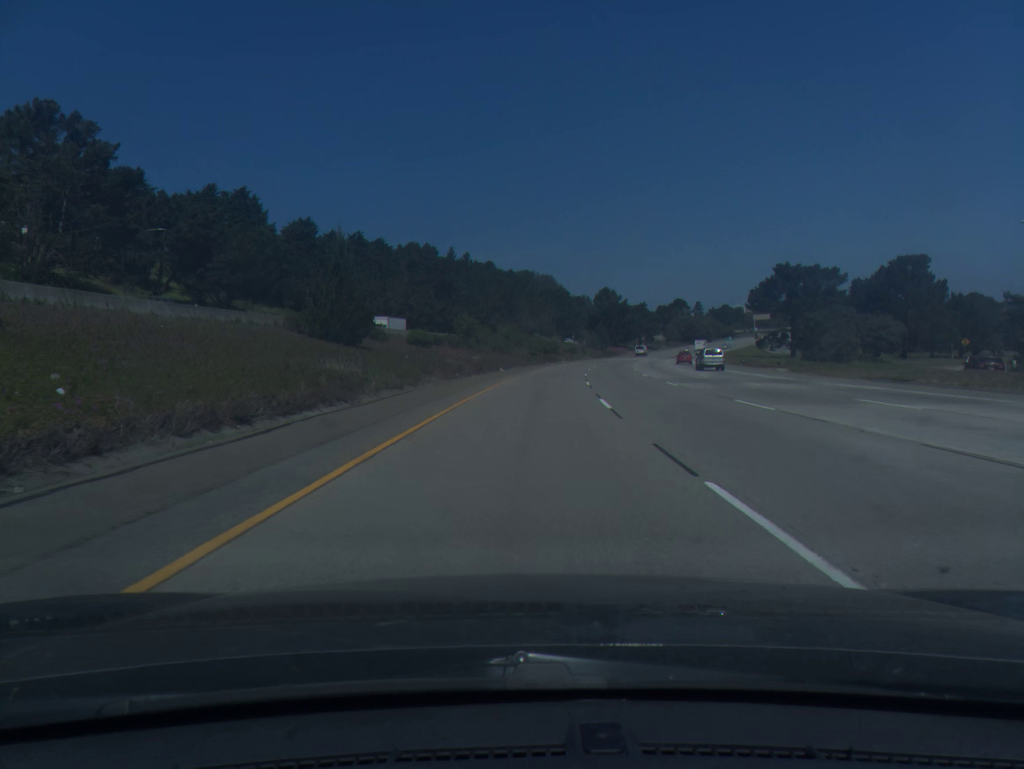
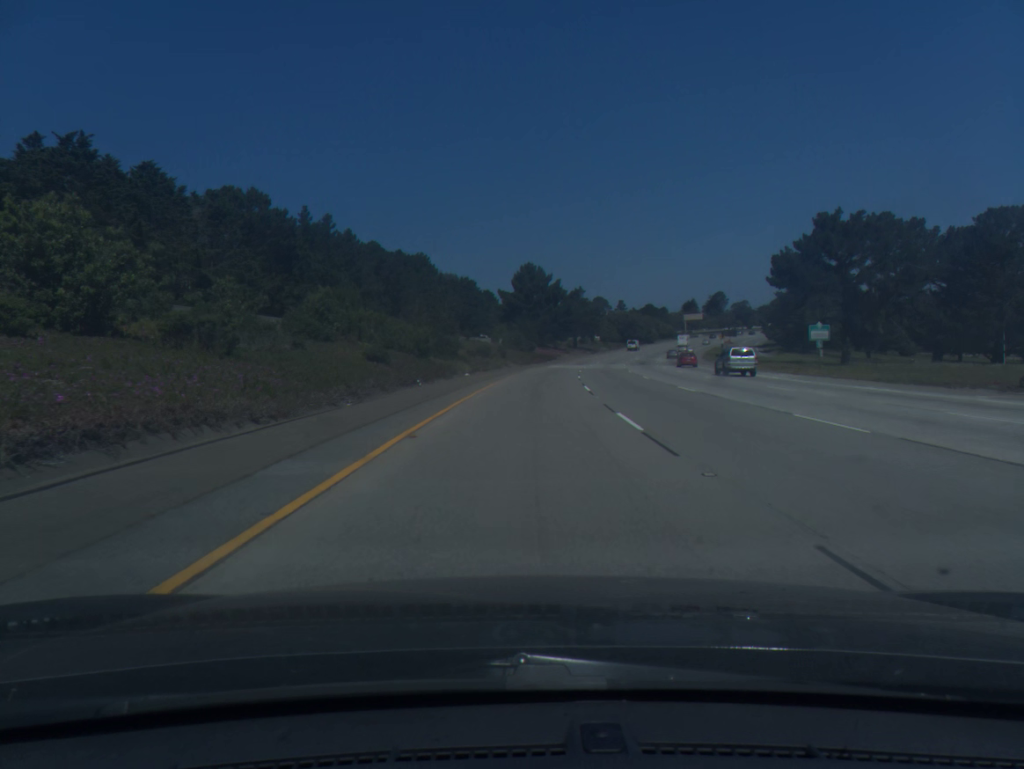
(+3.8, +64.1) m; +7°
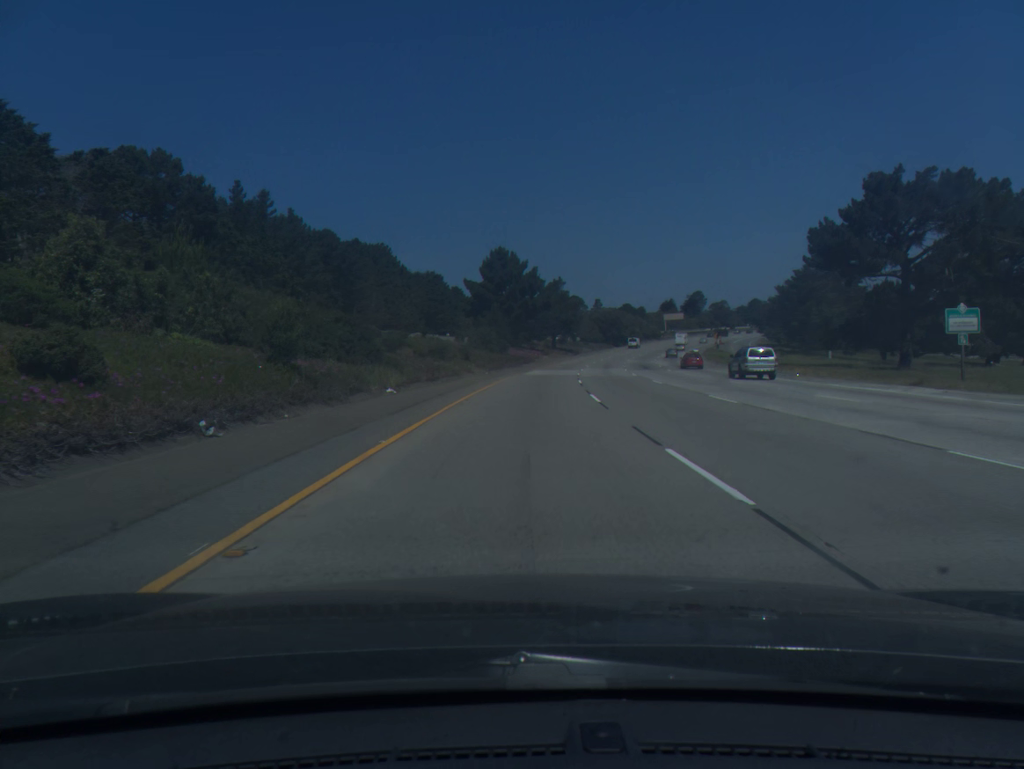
(+0.4, +21.1) m; +2°
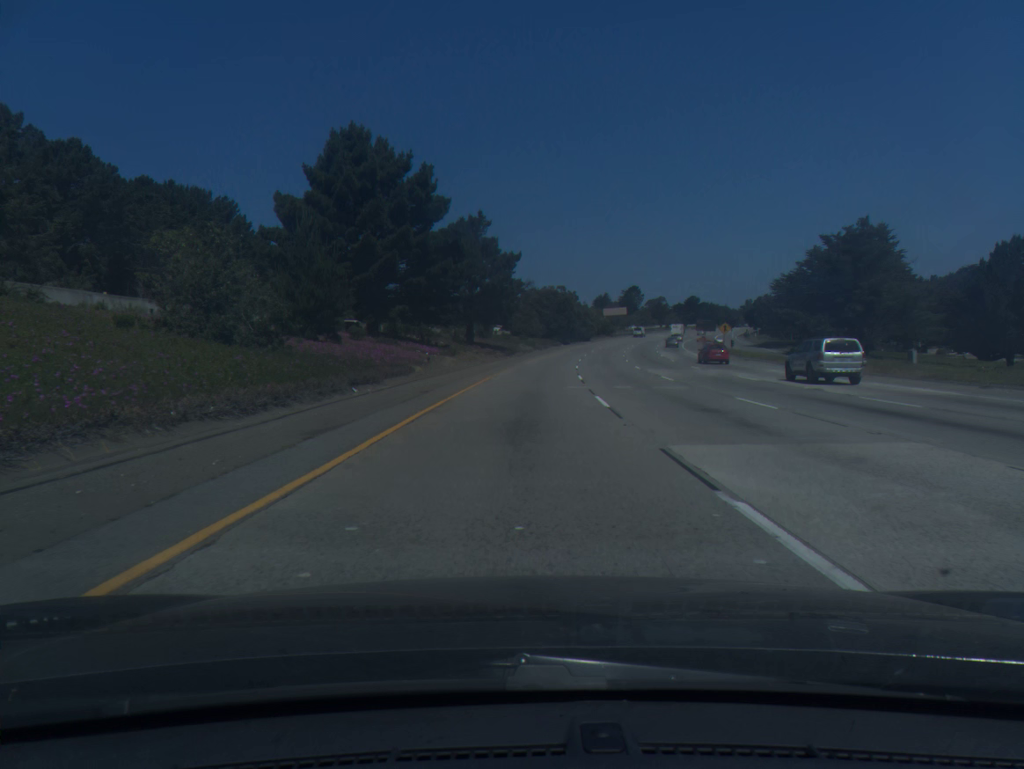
(+3.2, +62.5) m; +6°
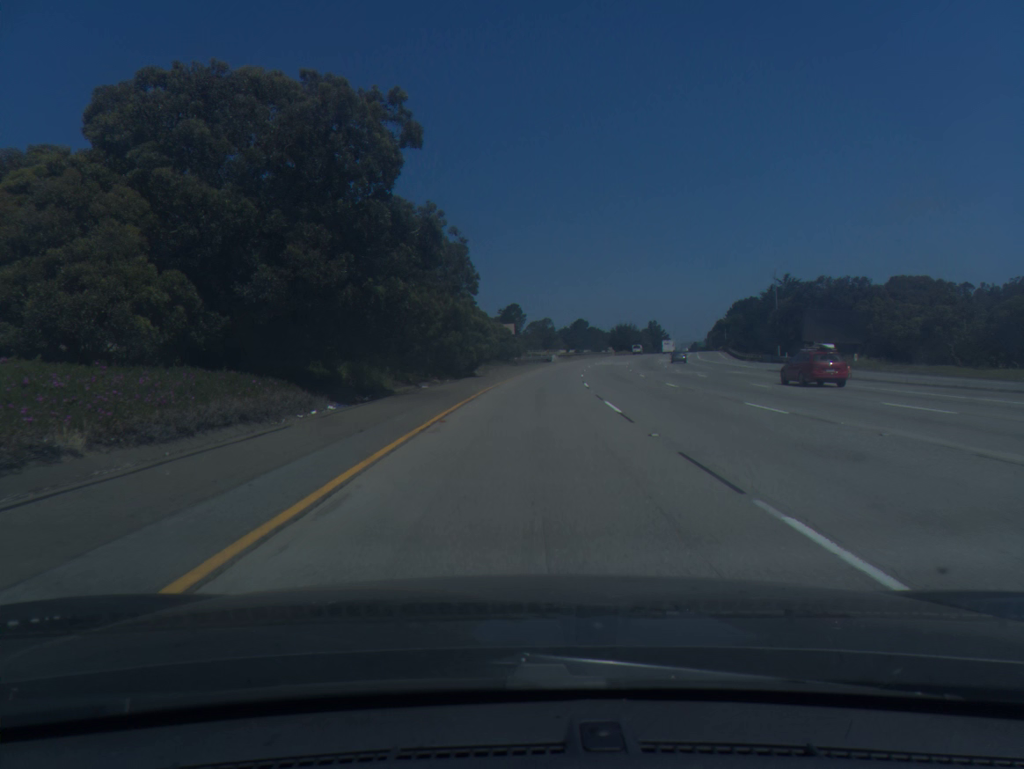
(+8.4, +102.4) m; +10°
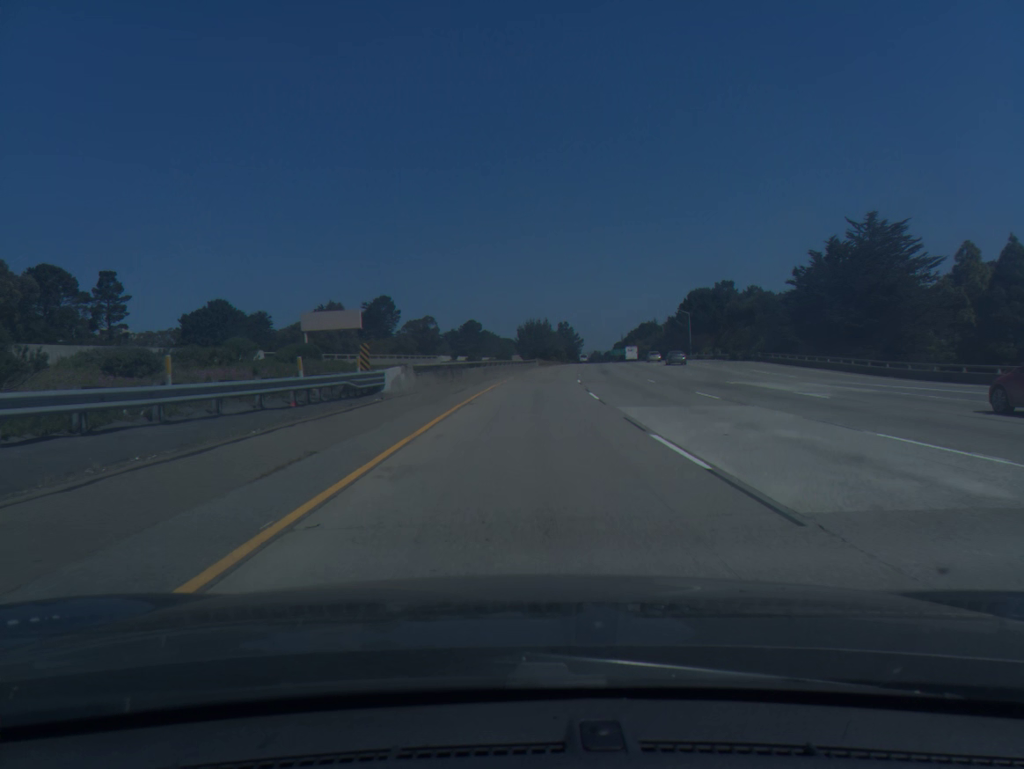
(+5.4, +81.3) m; +8°
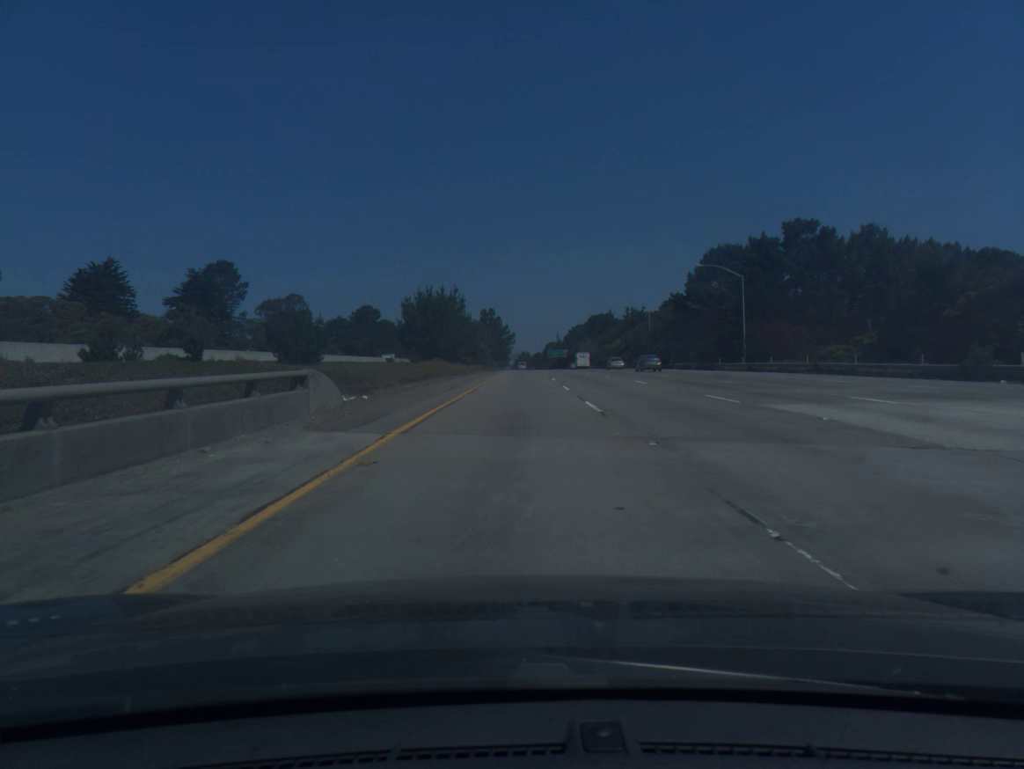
(+4.9, +80.3) m; +6°
